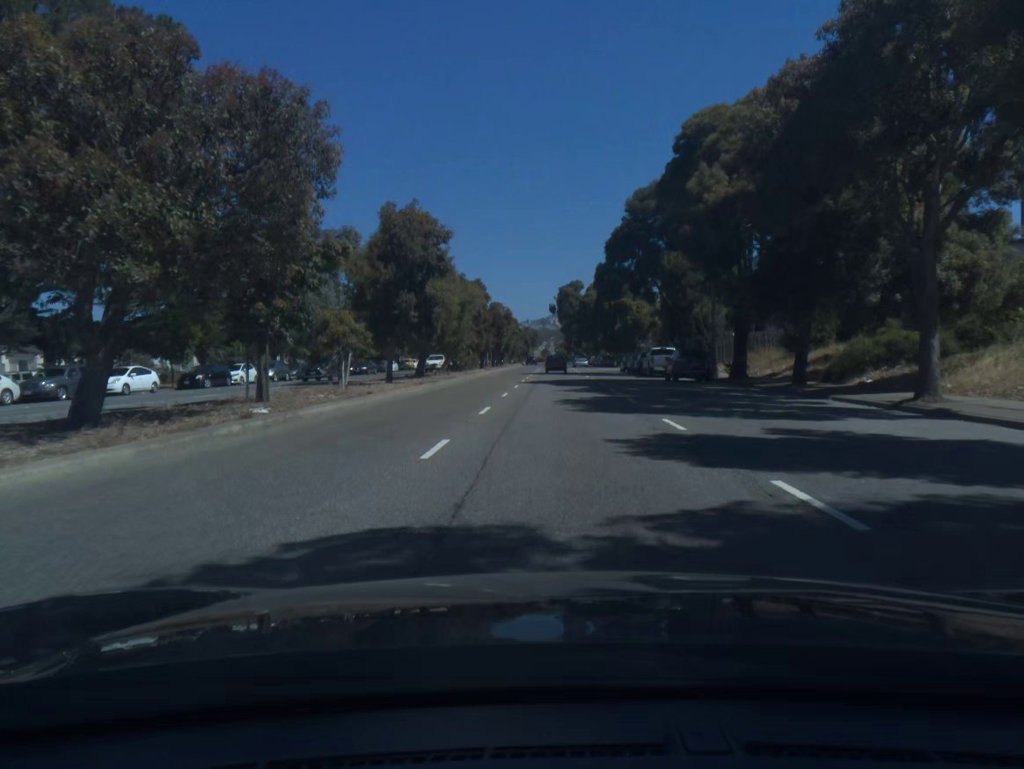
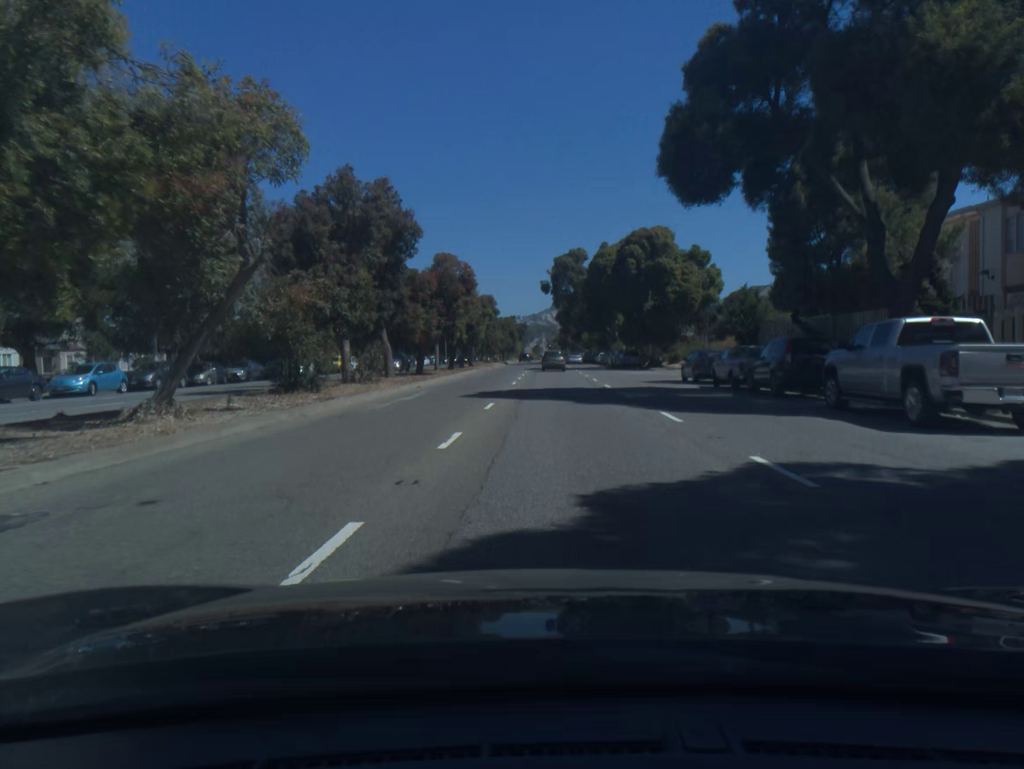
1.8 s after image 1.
(+0.1, +35.4) m; +1°
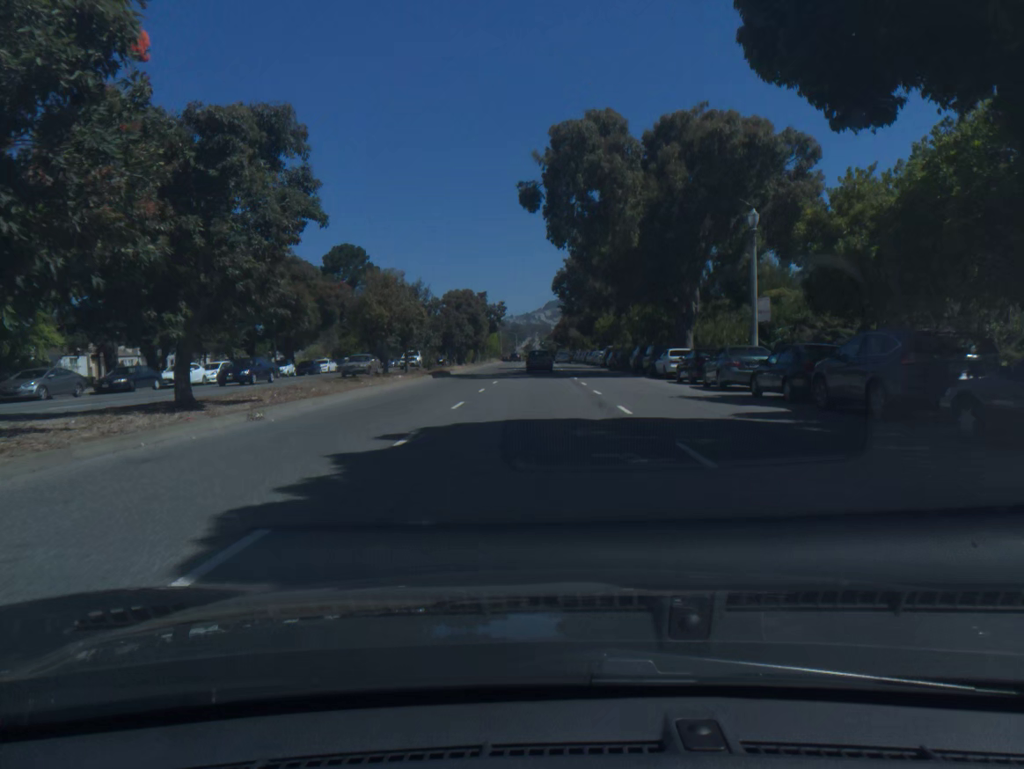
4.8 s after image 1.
(+0.5, +57.9) m; 0°
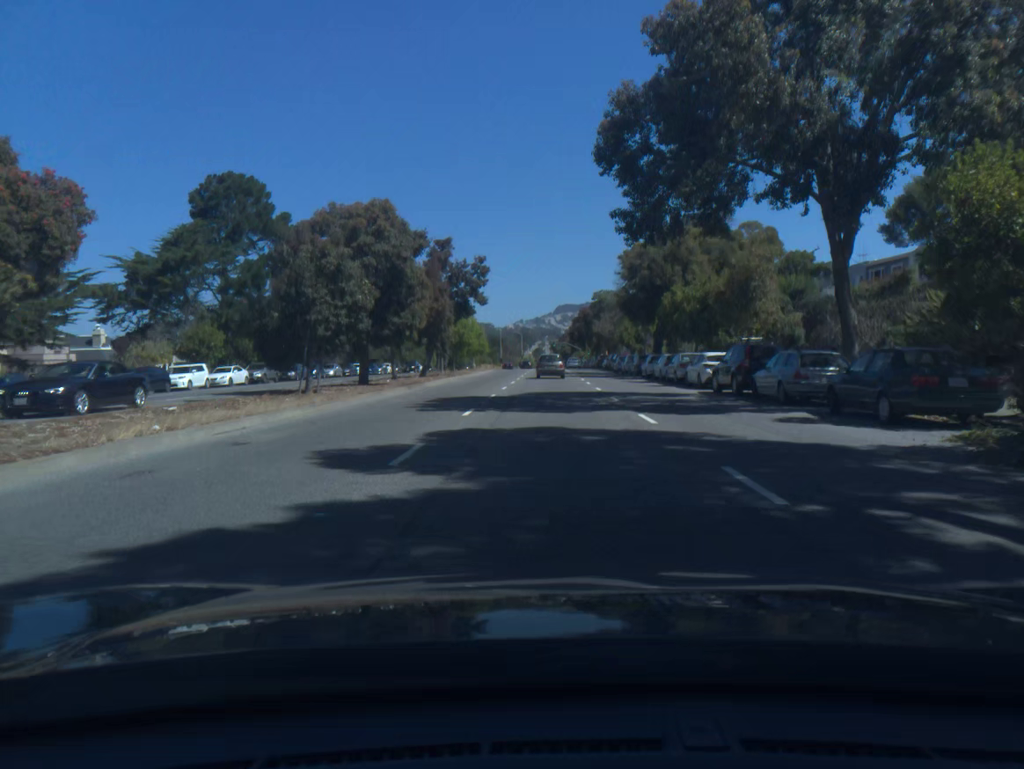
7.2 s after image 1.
(-0.5, +45.3) m; -1°
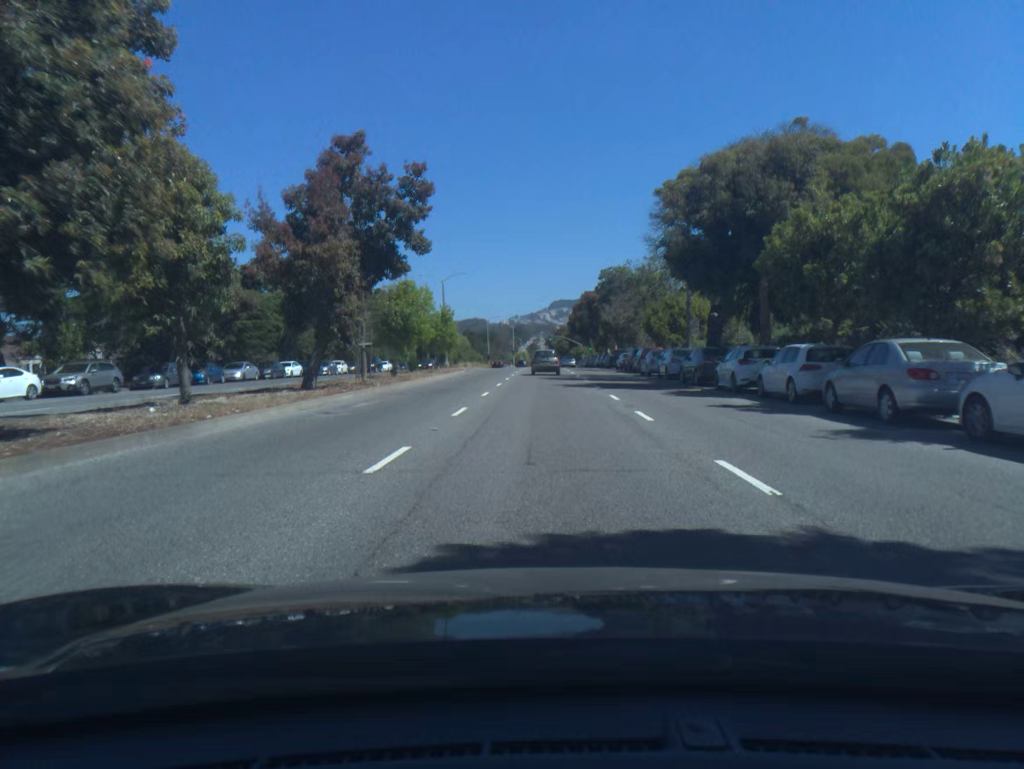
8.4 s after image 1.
(+0.1, +22.5) m; 0°
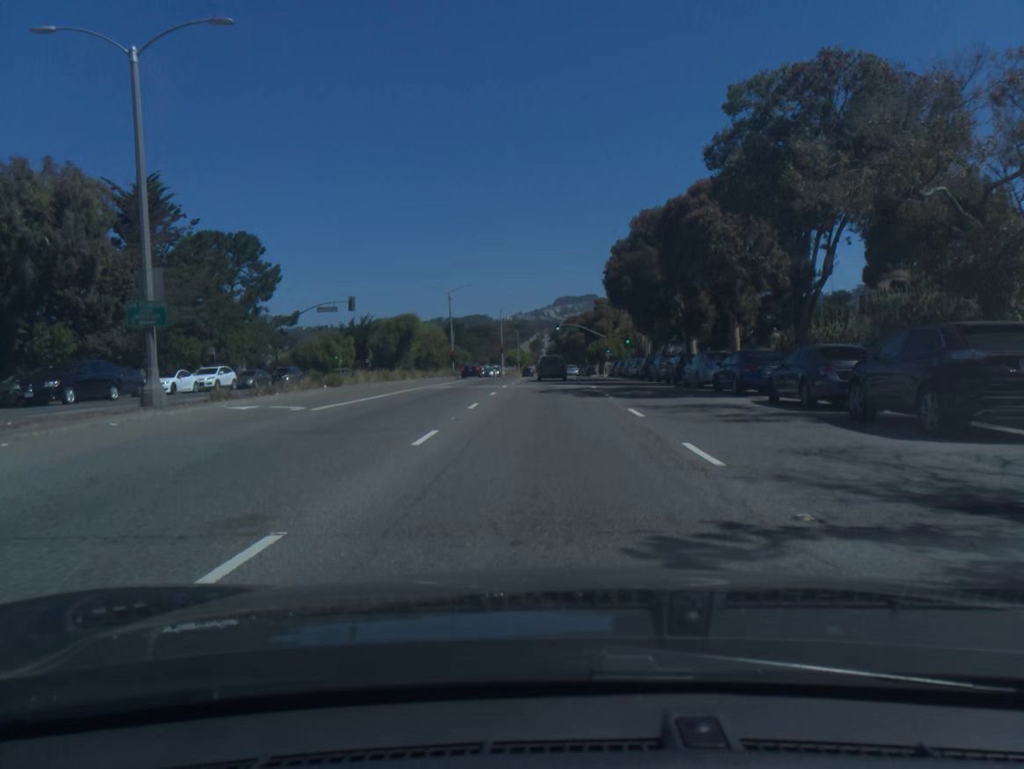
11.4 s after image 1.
(-0.1, +56.0) m; 0°
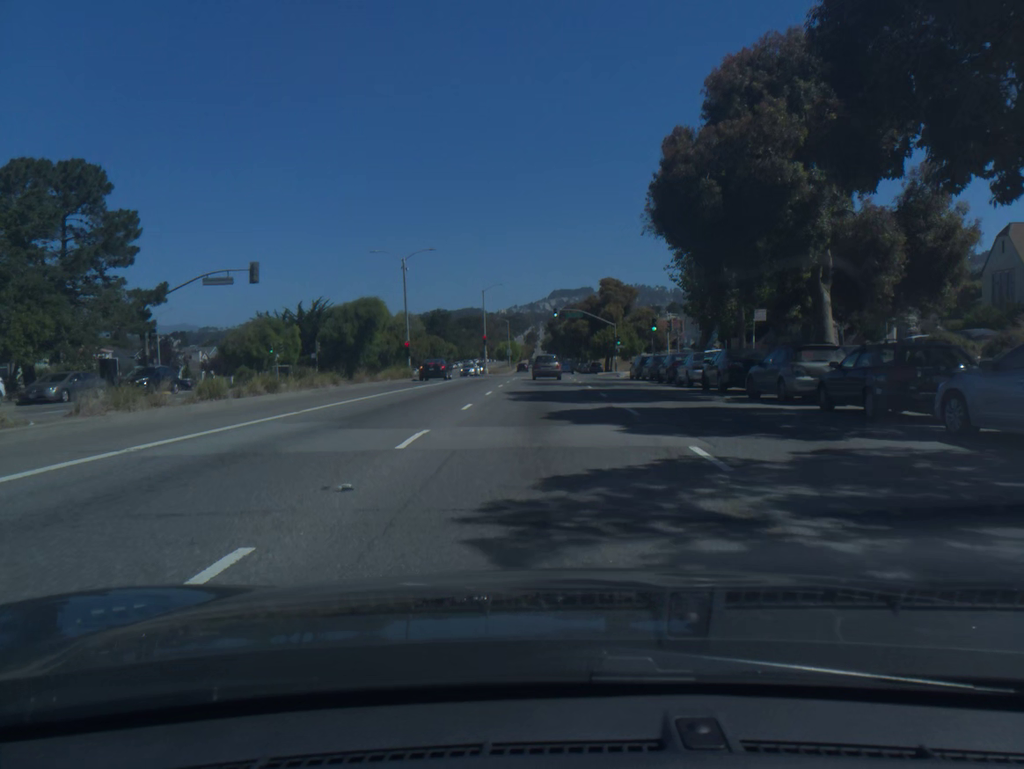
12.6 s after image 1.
(+0.1, +22.4) m; 0°
